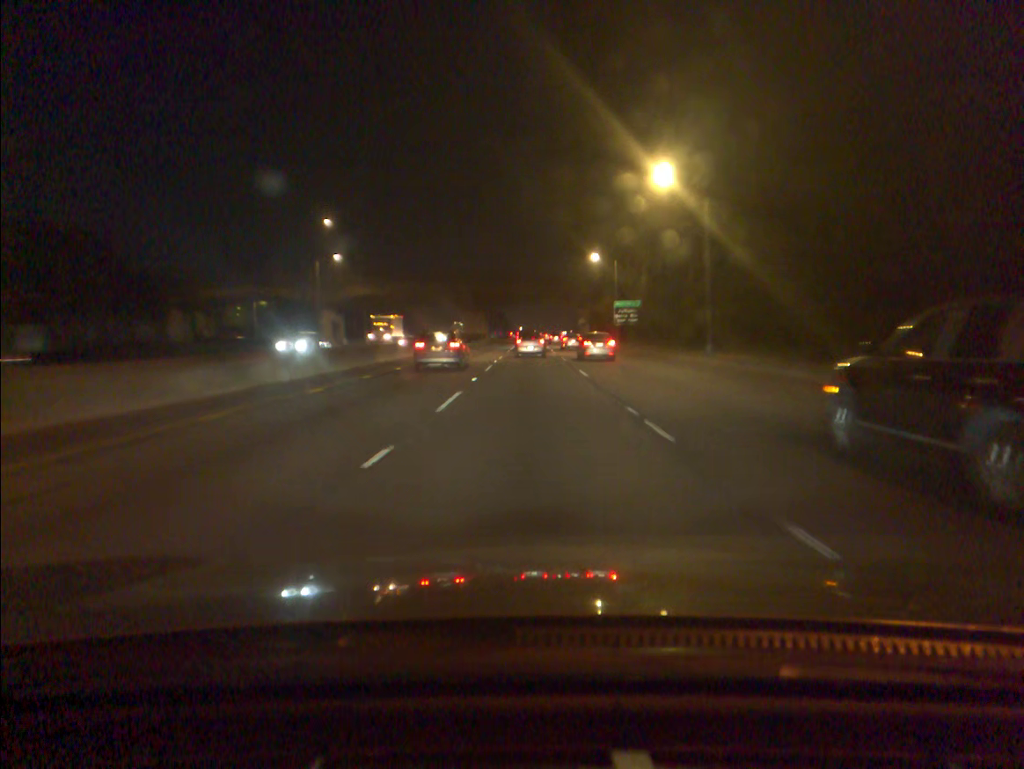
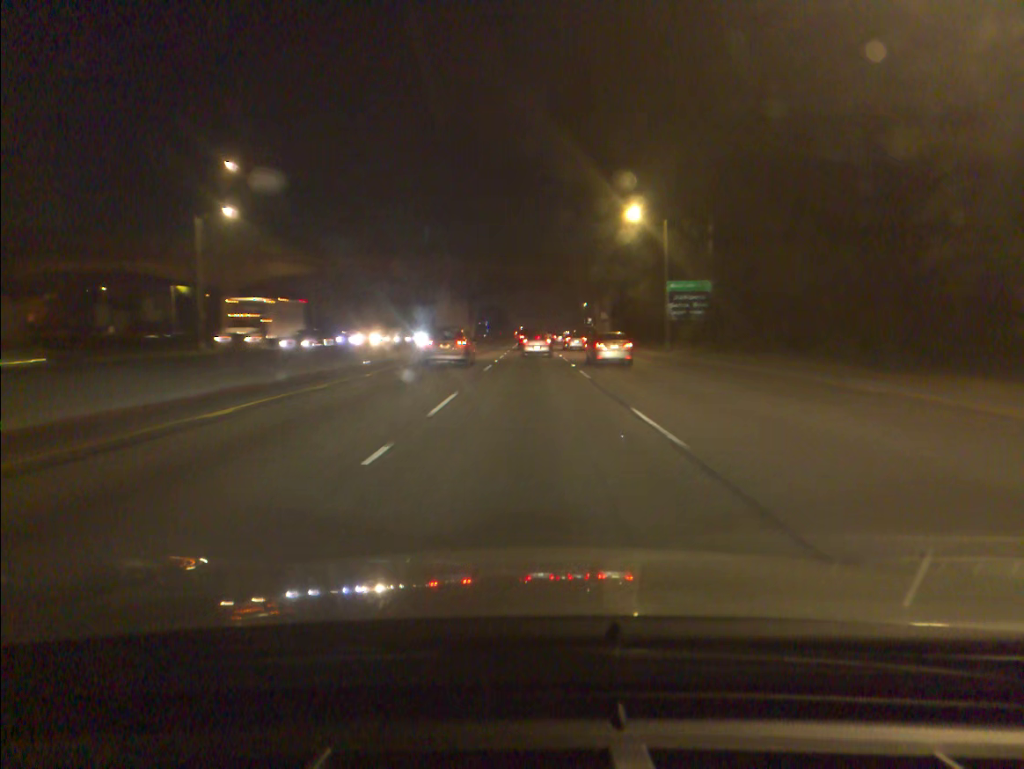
(-0.1, +29.9) m; 0°
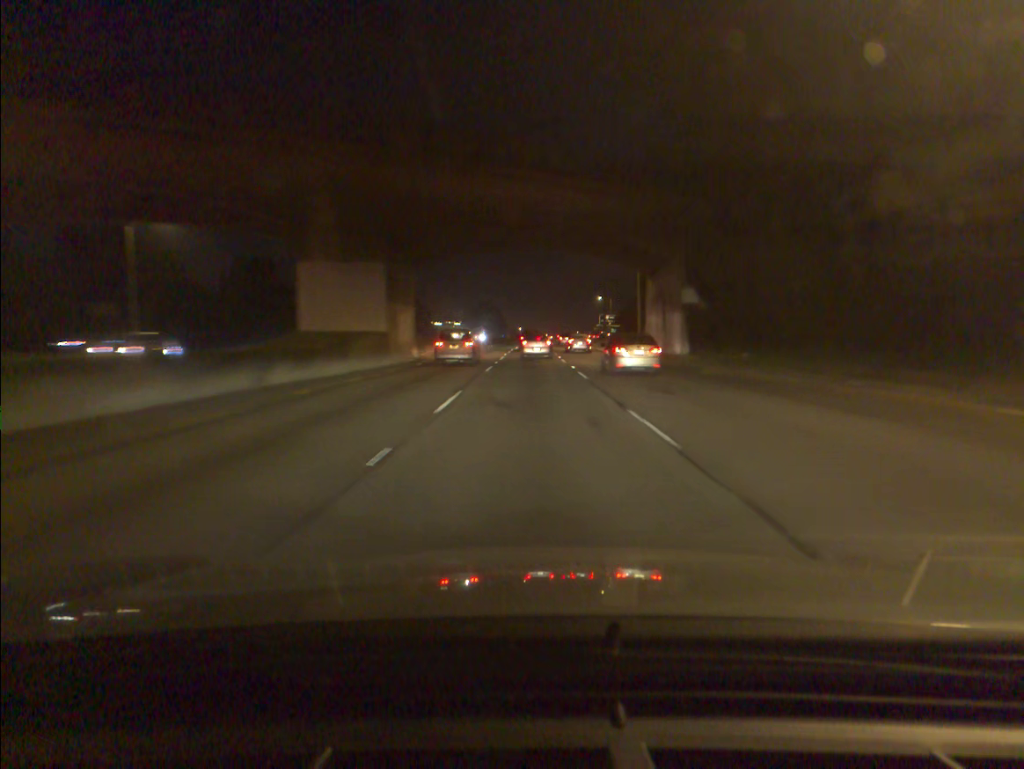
(-0.1, +44.3) m; 0°
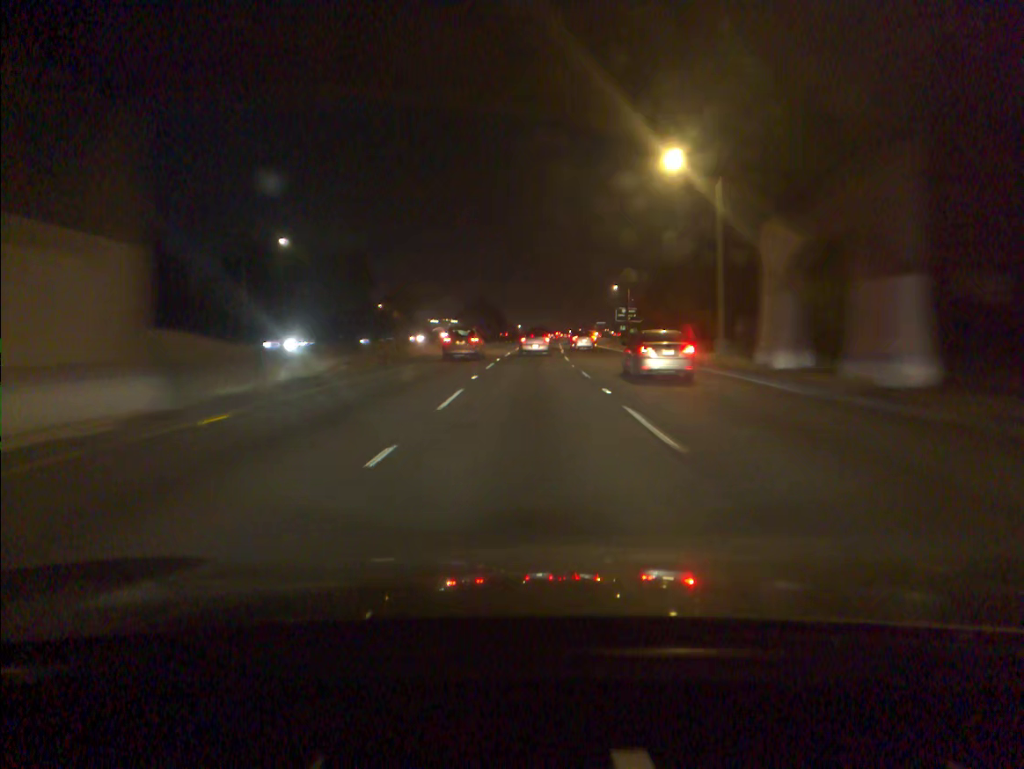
(+0.1, +29.1) m; 0°
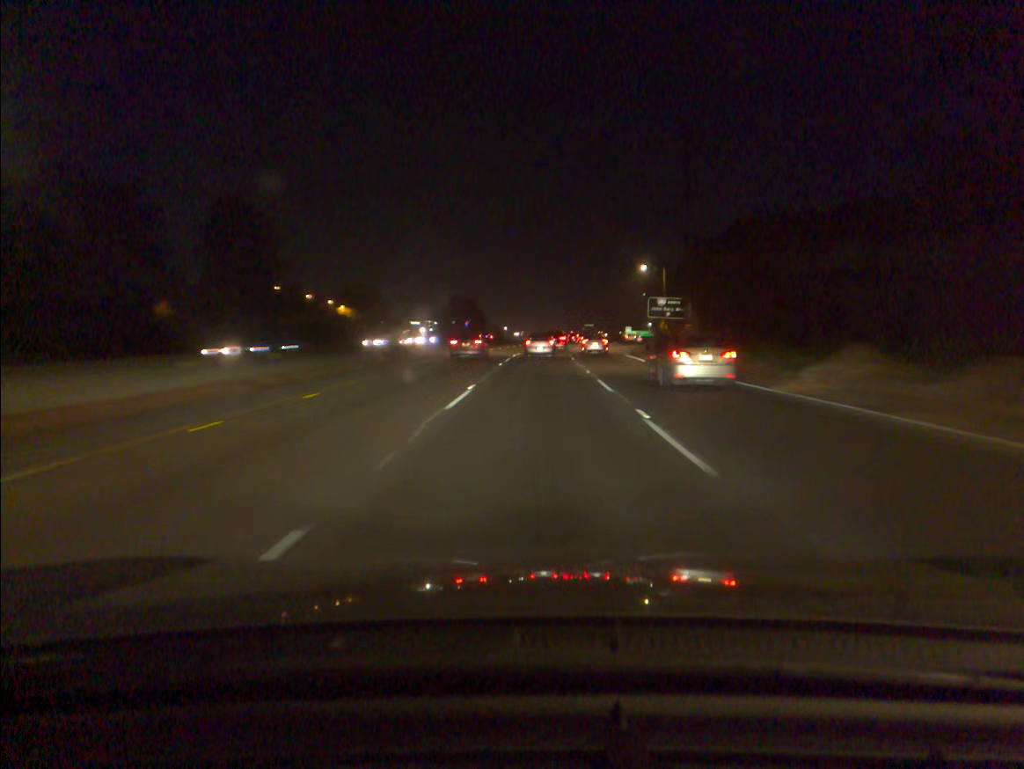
(+0.2, +43.2) m; +1°
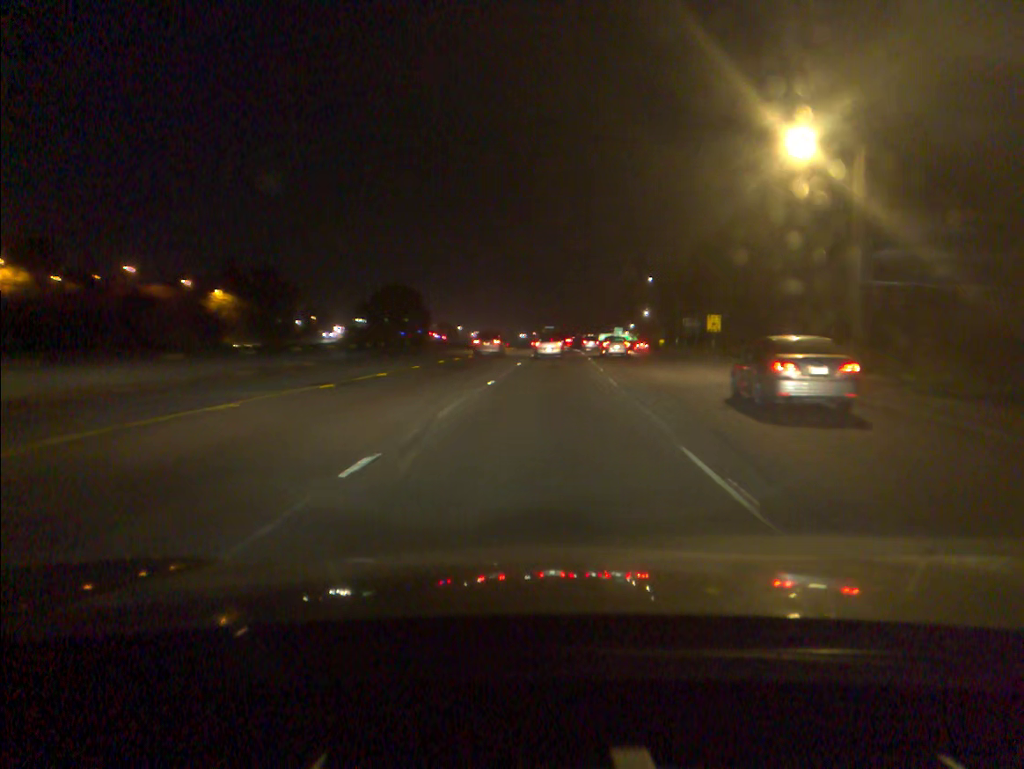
(+1.1, +57.2) m; +3°
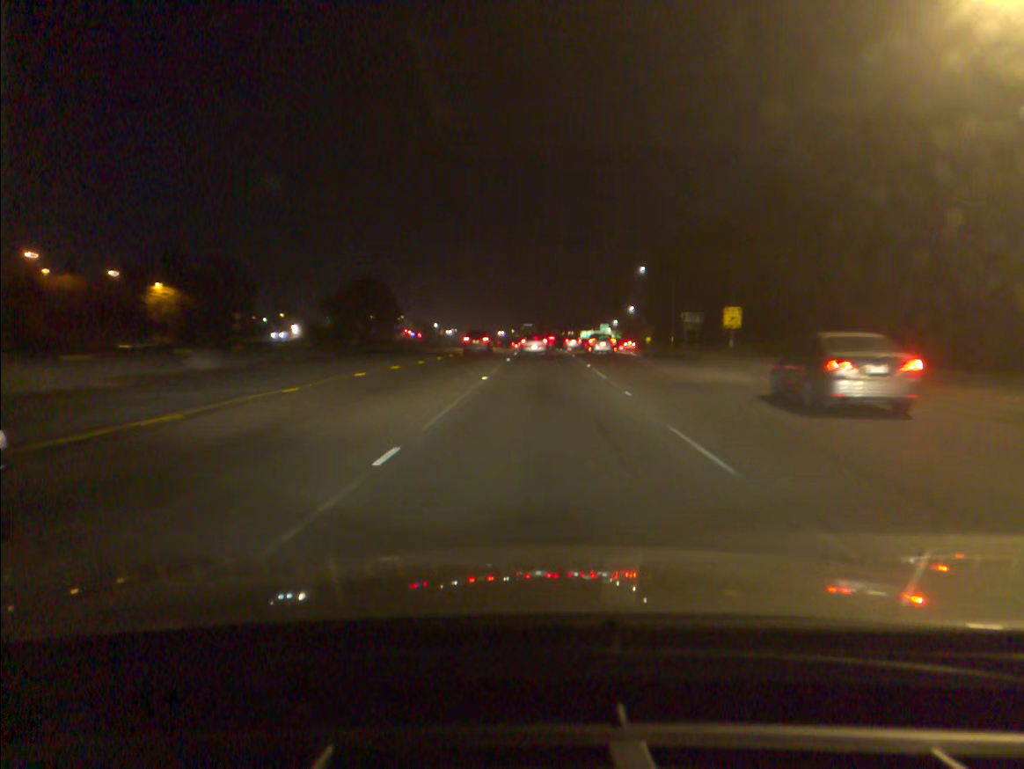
(+0.3, +14.4) m; +2°
